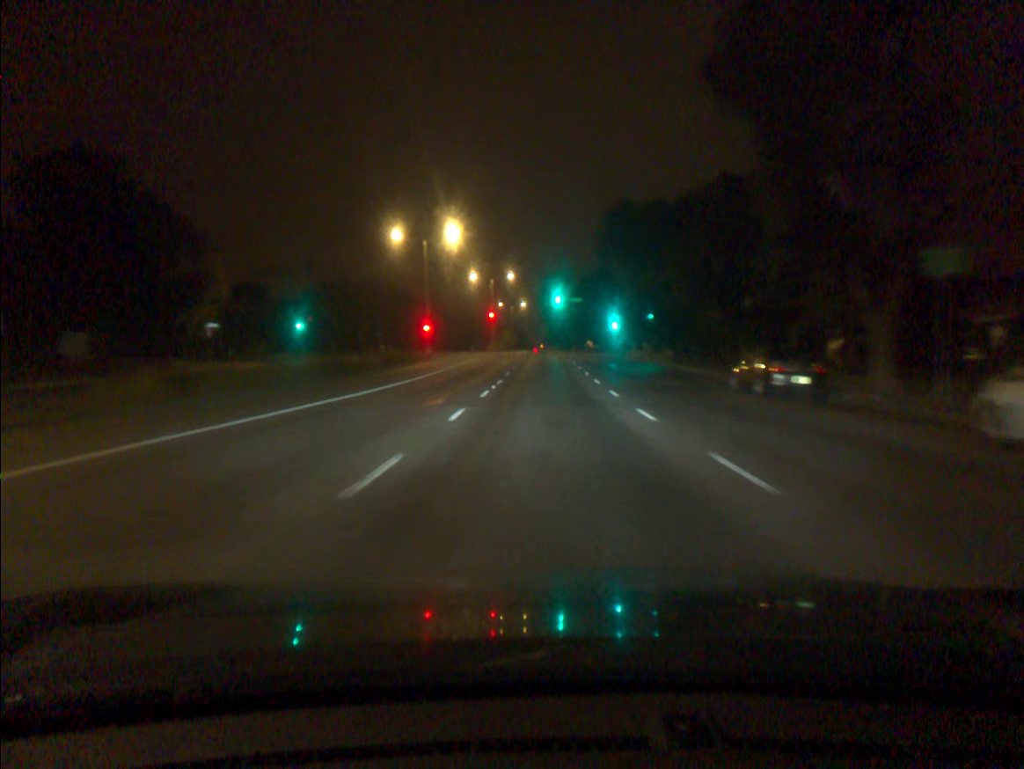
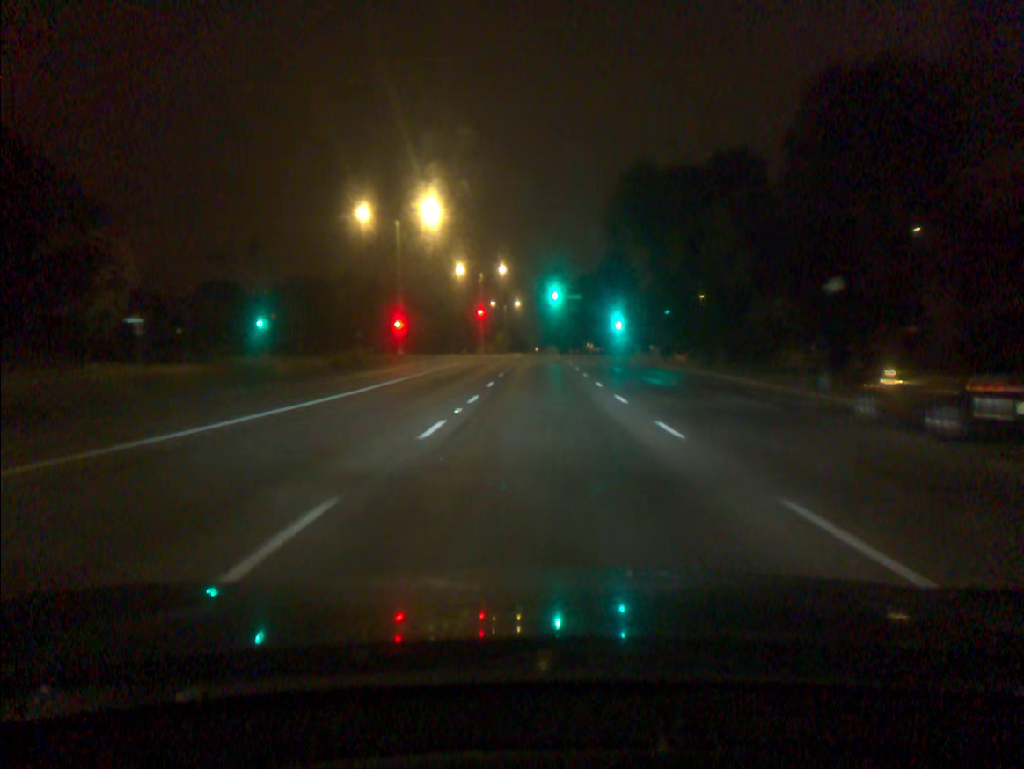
(0.0, +10.0) m; 0°
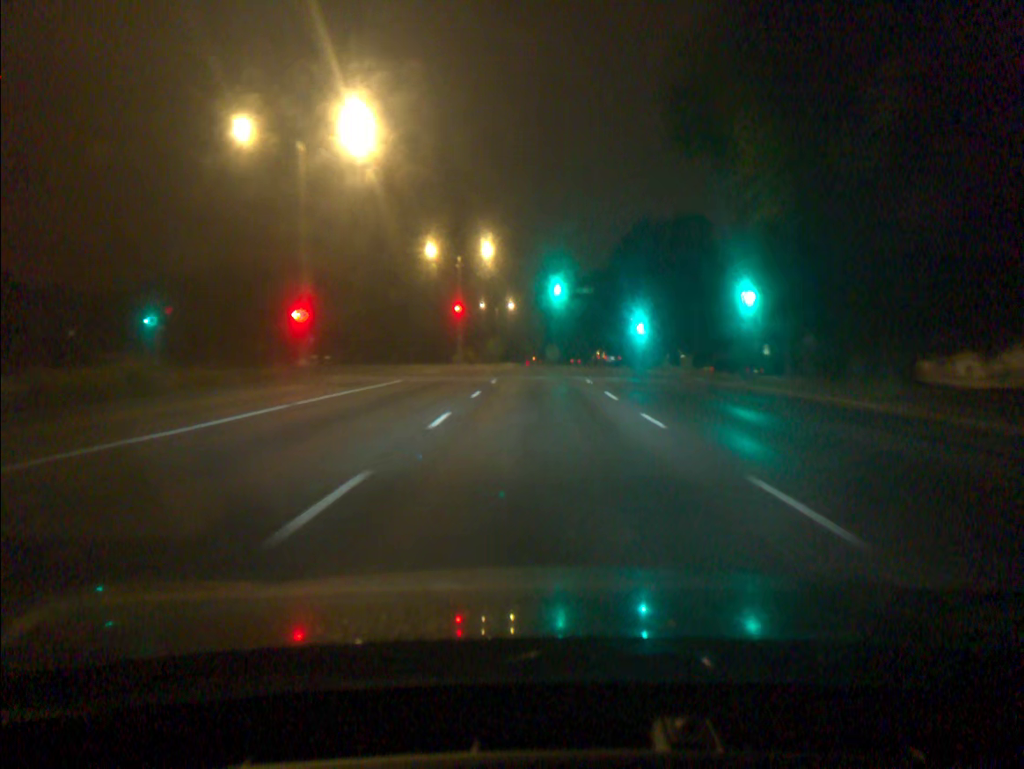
(0.0, +20.4) m; 0°
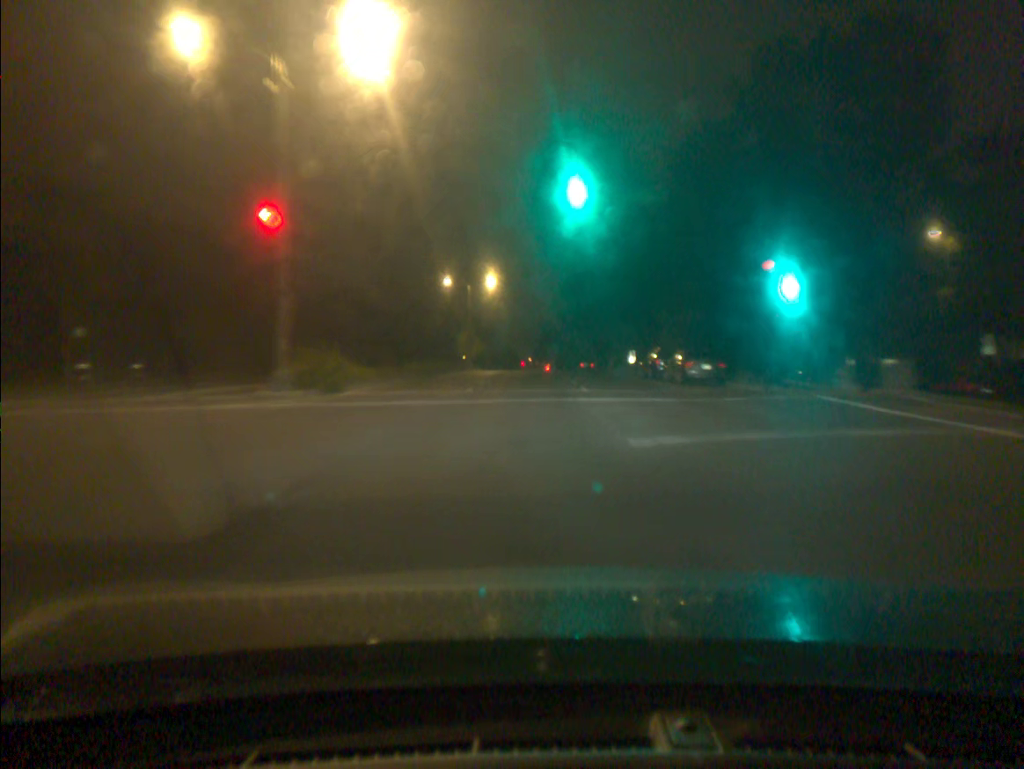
(+0.2, +40.9) m; 0°
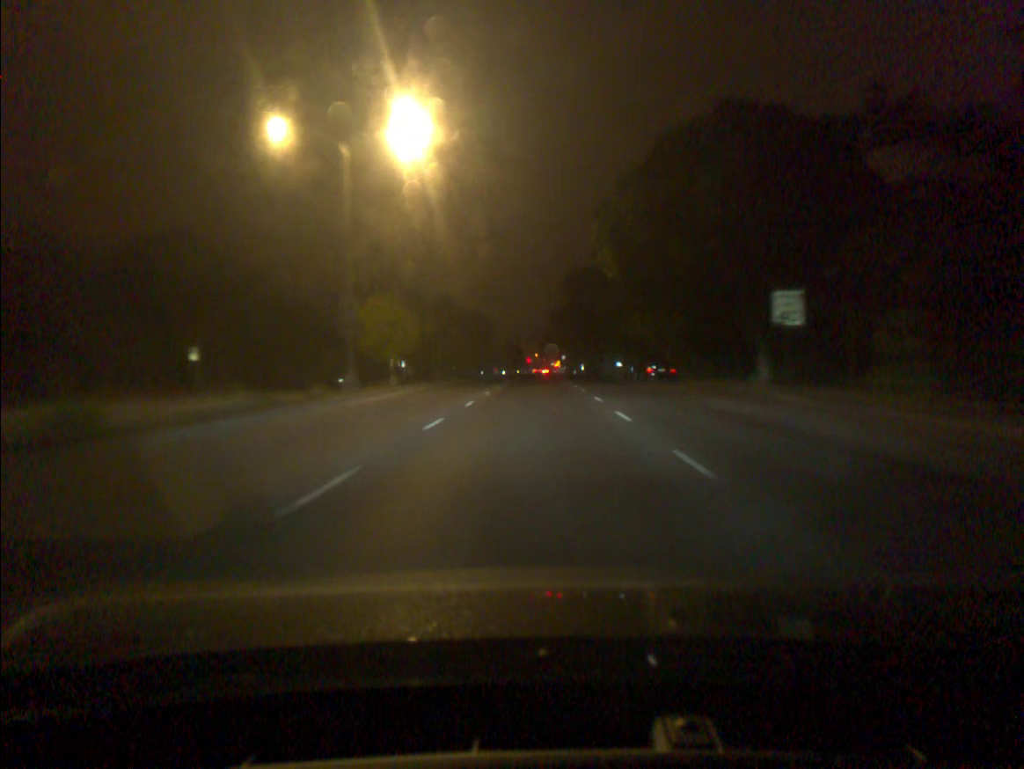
(-0.4, +52.0) m; -1°
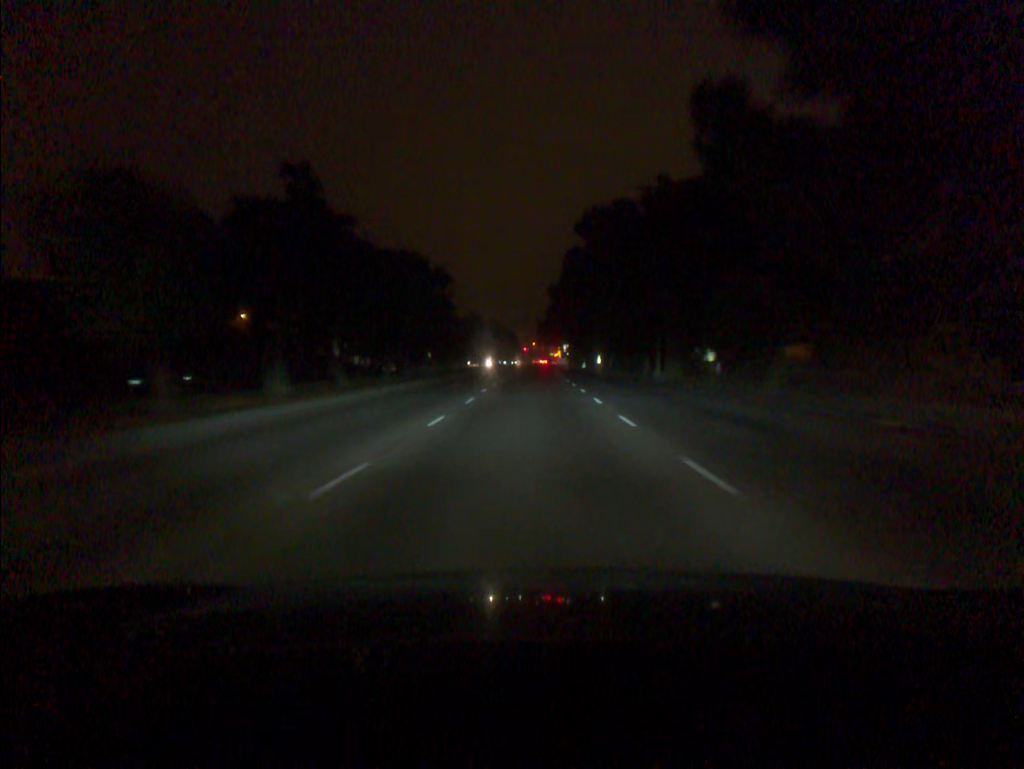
(0.0, +43.5) m; 0°
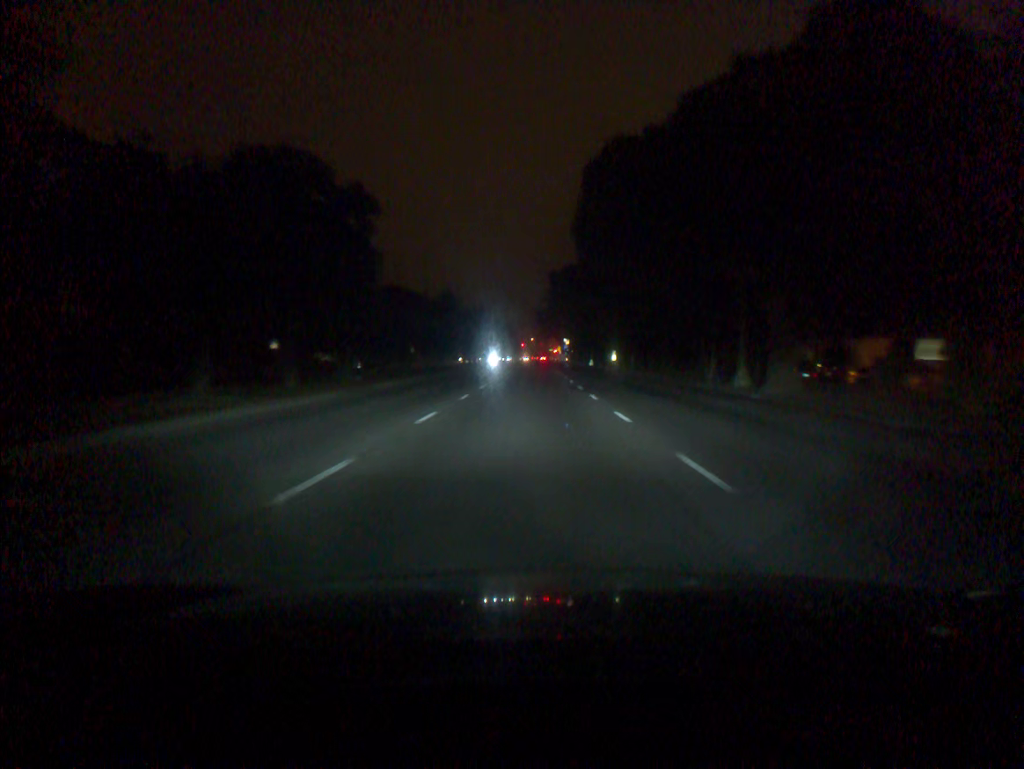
(0.0, +21.8) m; 0°
